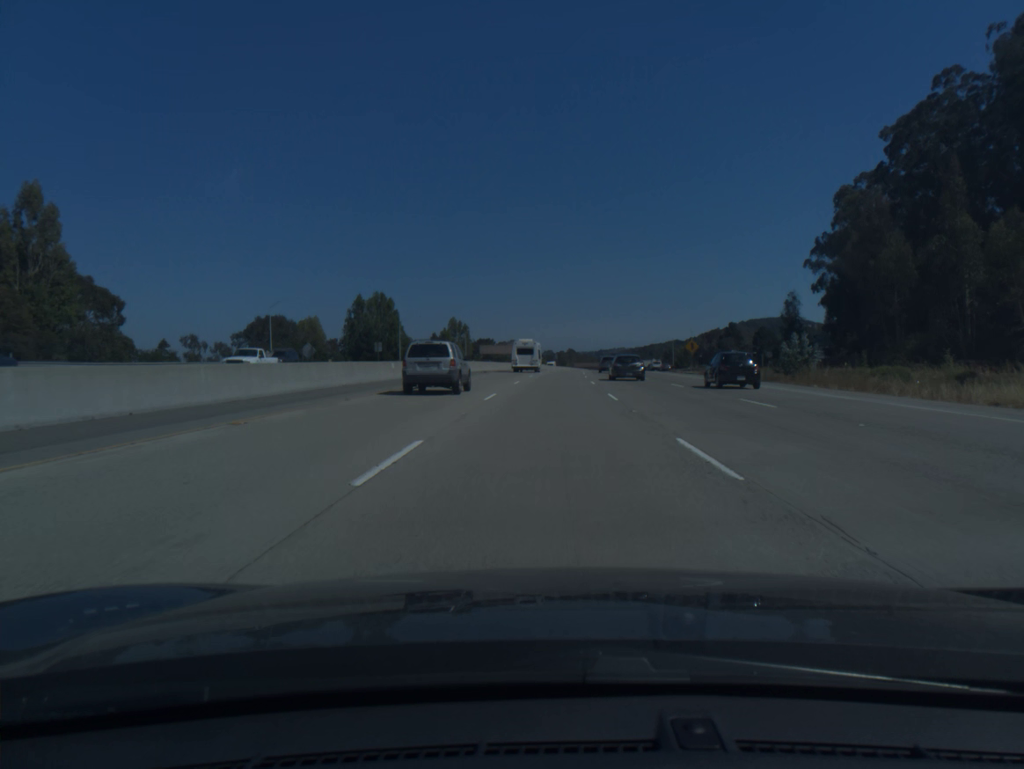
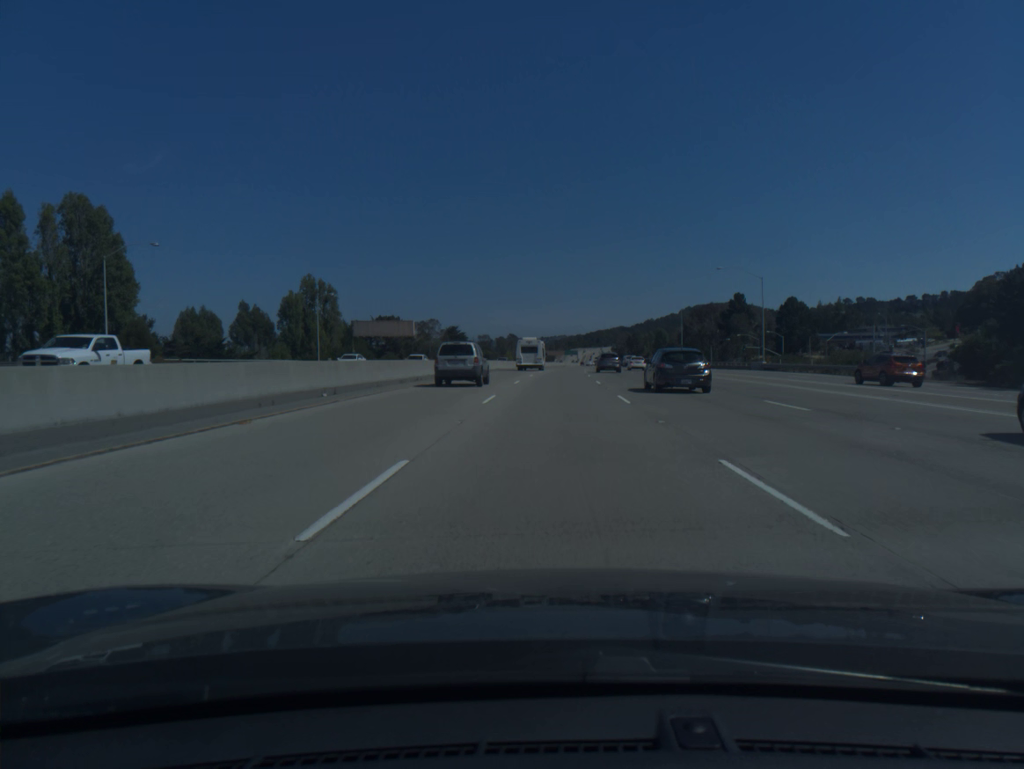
(+3.6, +101.8) m; +4°
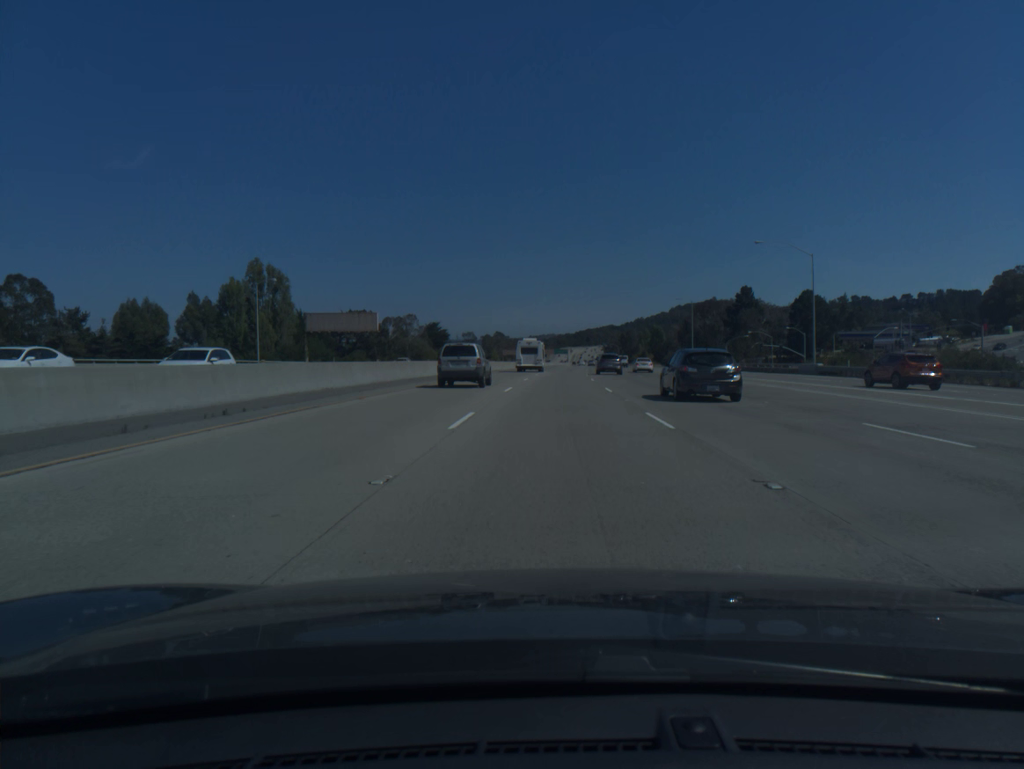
(+0.1, +20.9) m; +1°
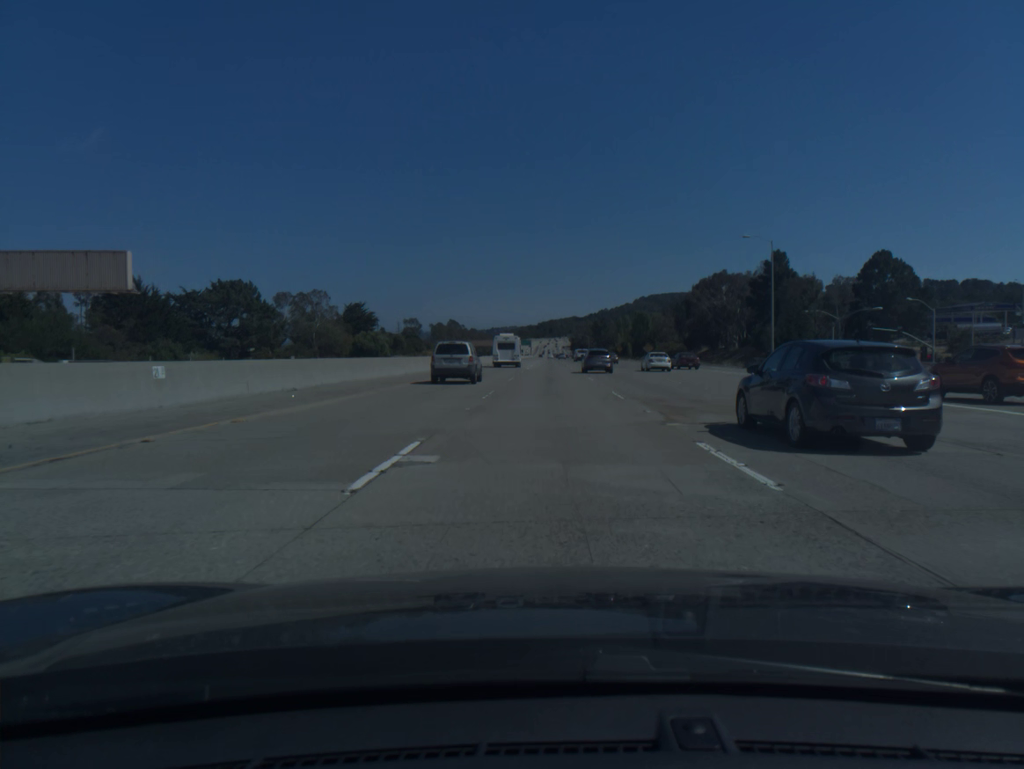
(+1.6, +63.5) m; +3°
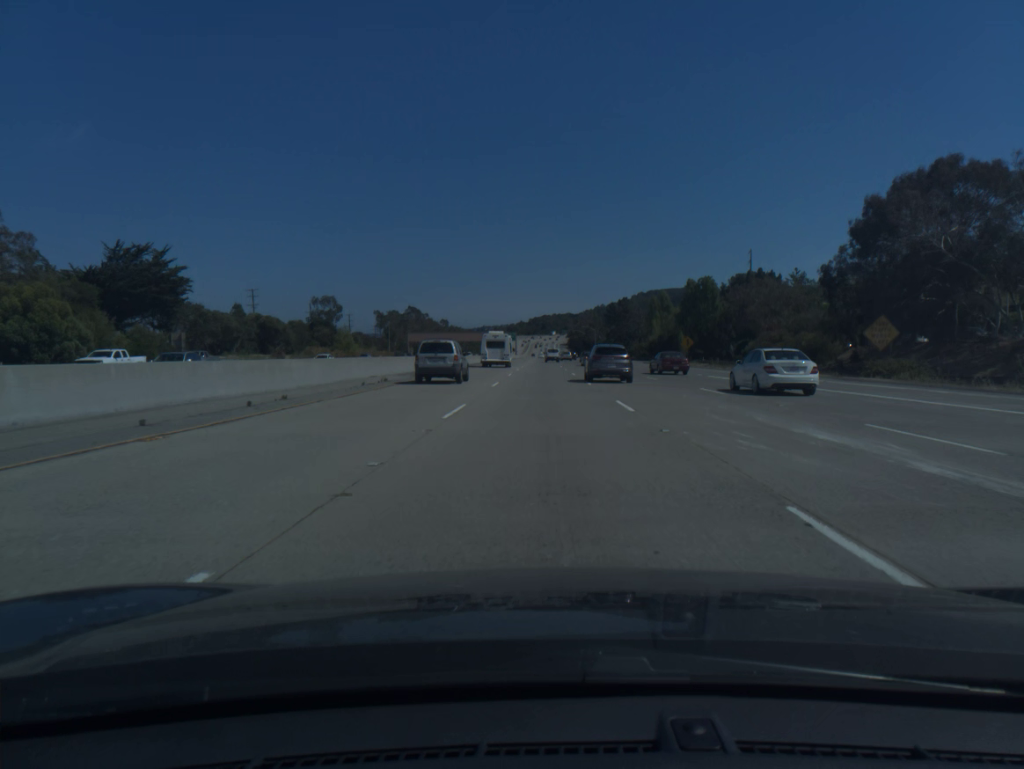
(+1.4, +108.0) m; +1°
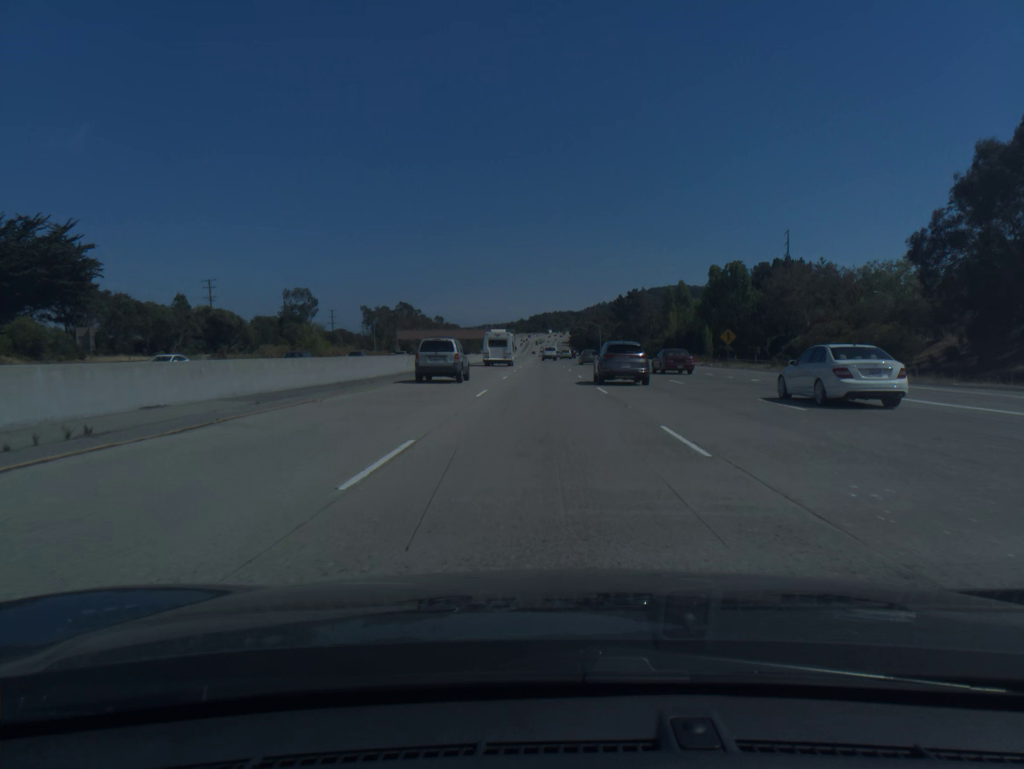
(0.0, +21.5) m; 0°
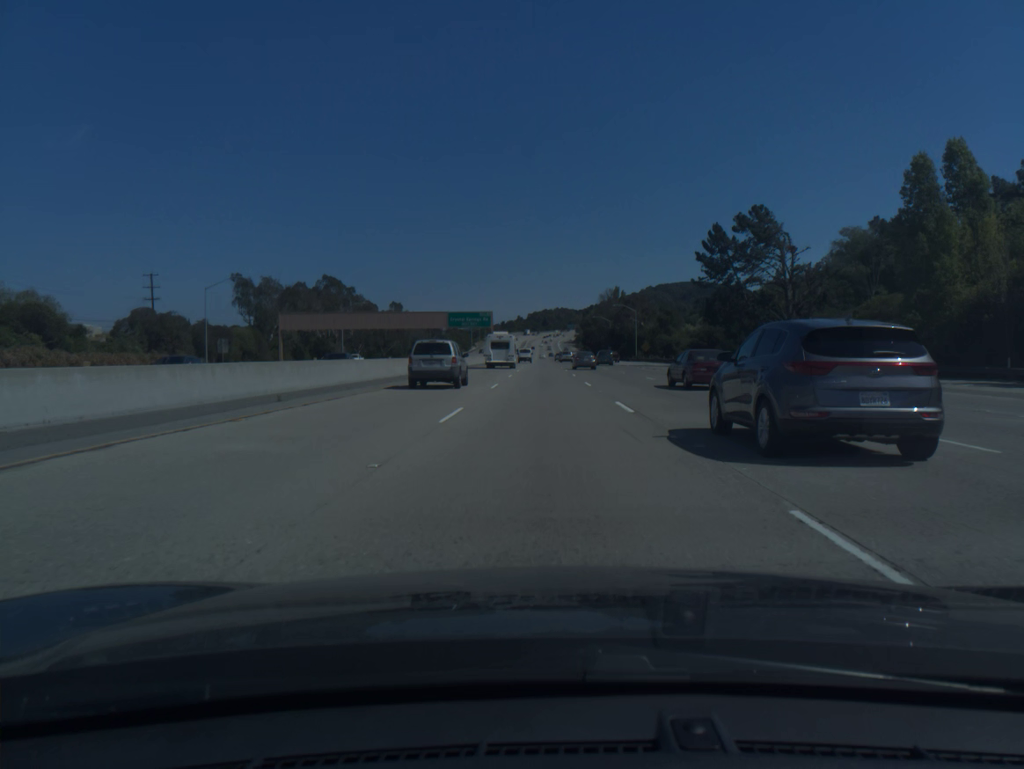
(+0.1, +106.9) m; 0°
